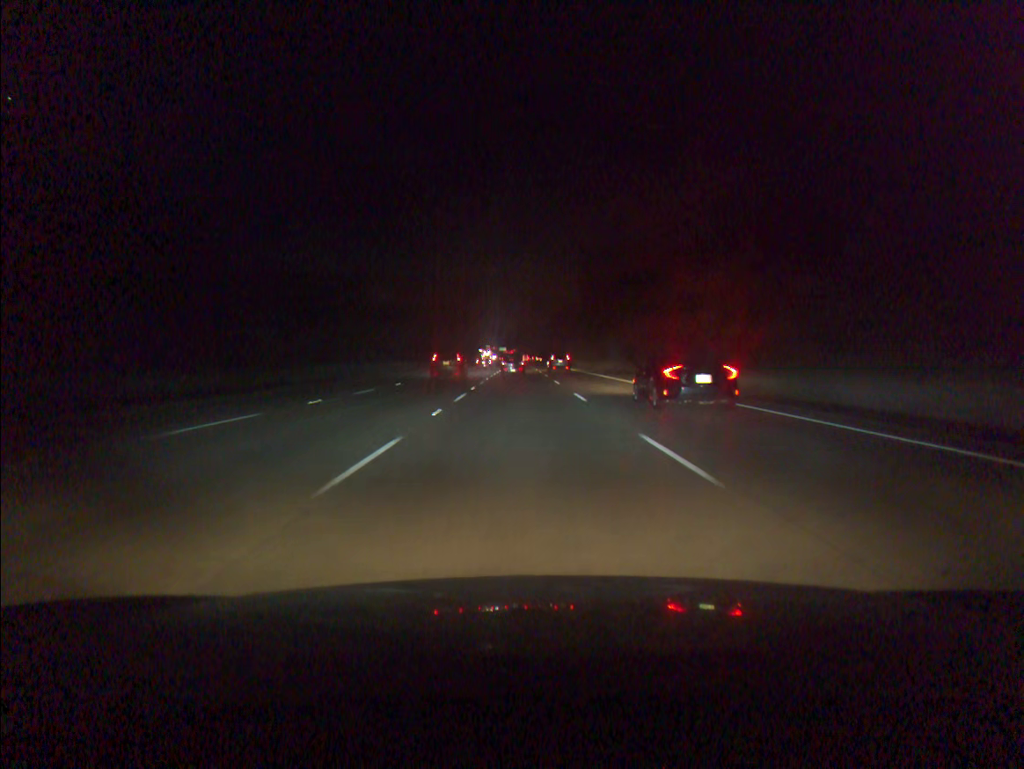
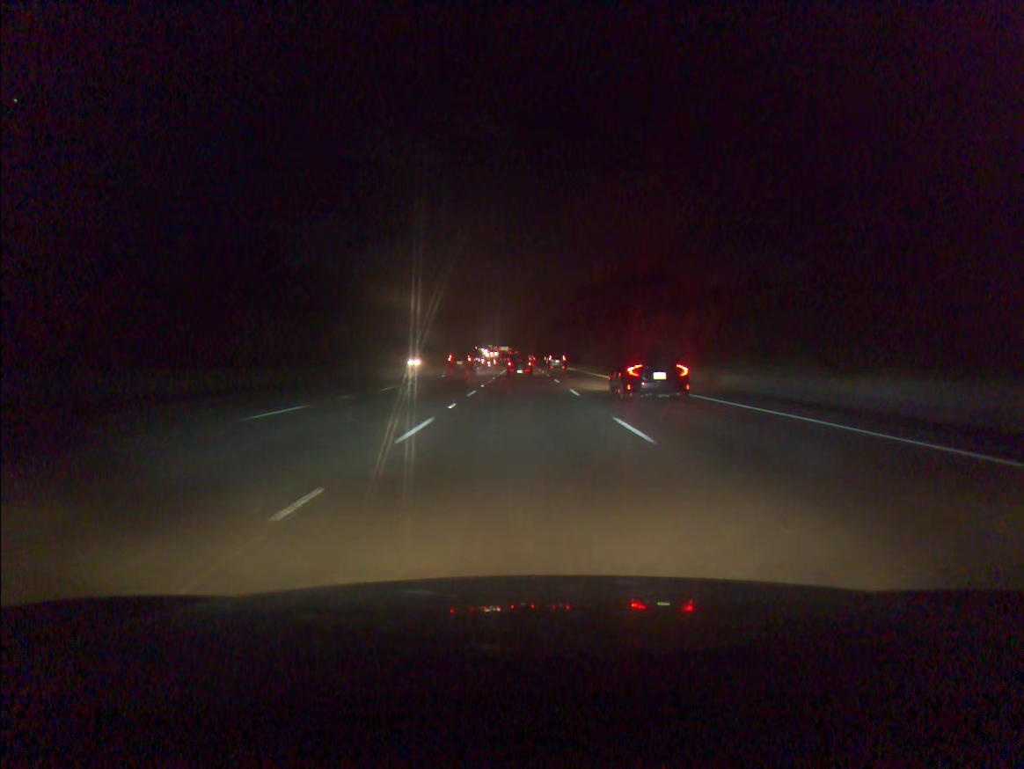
(-0.2, +83.8) m; 0°
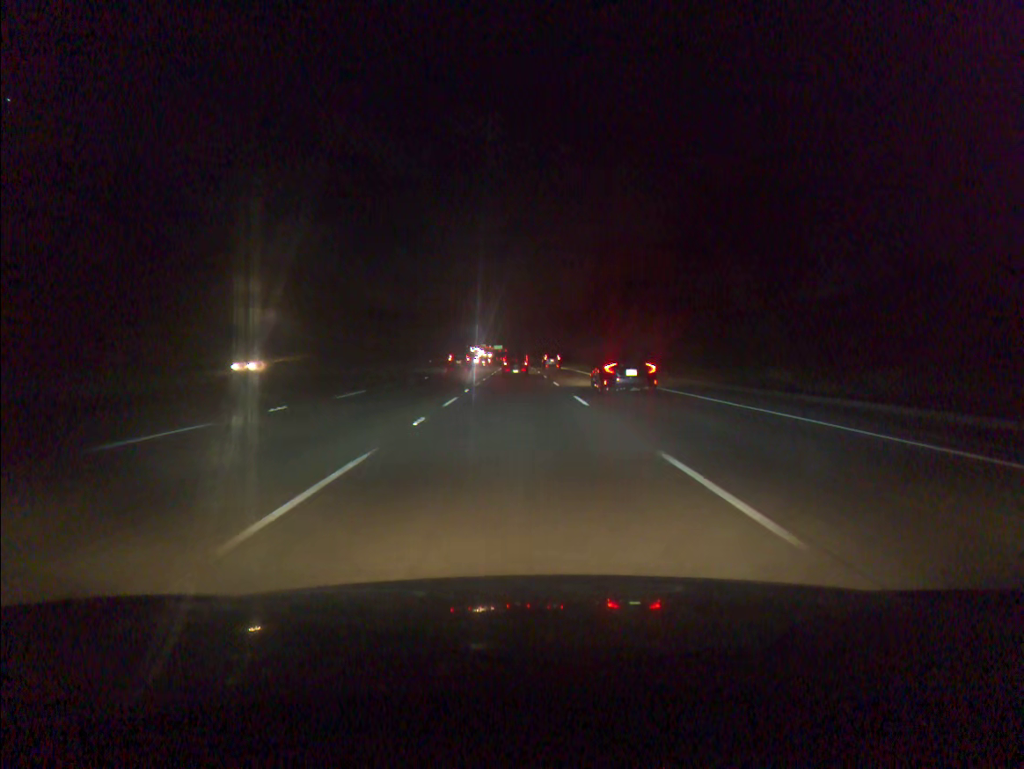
(+0.2, +49.9) m; 0°
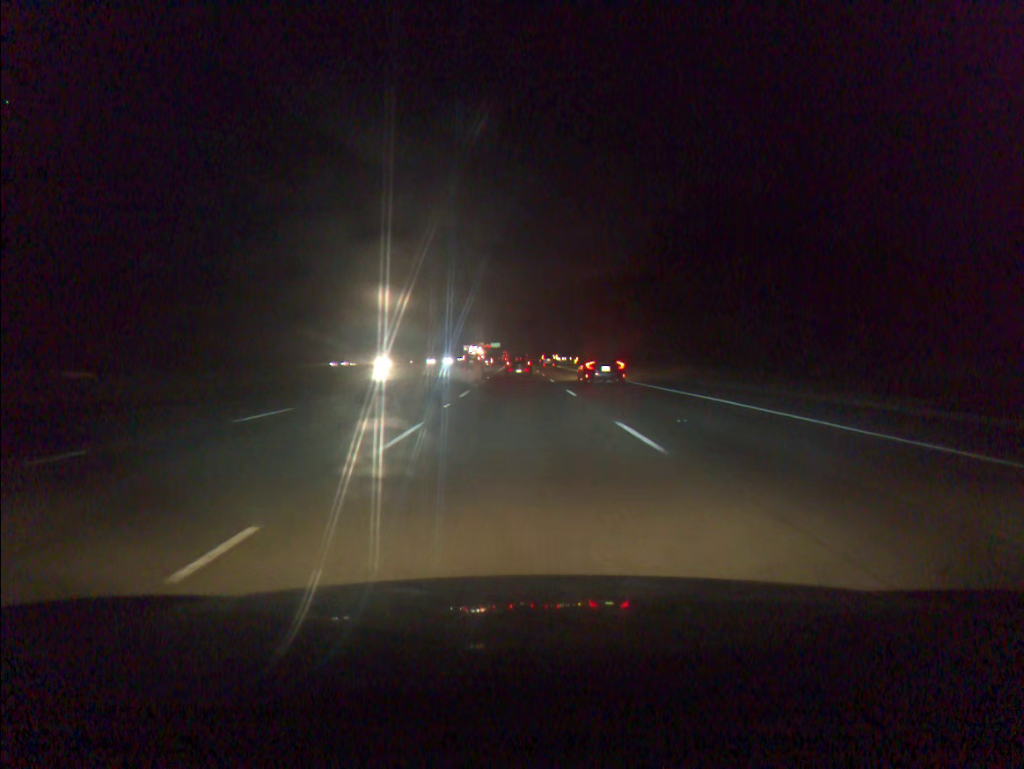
(-0.4, +82.5) m; 0°
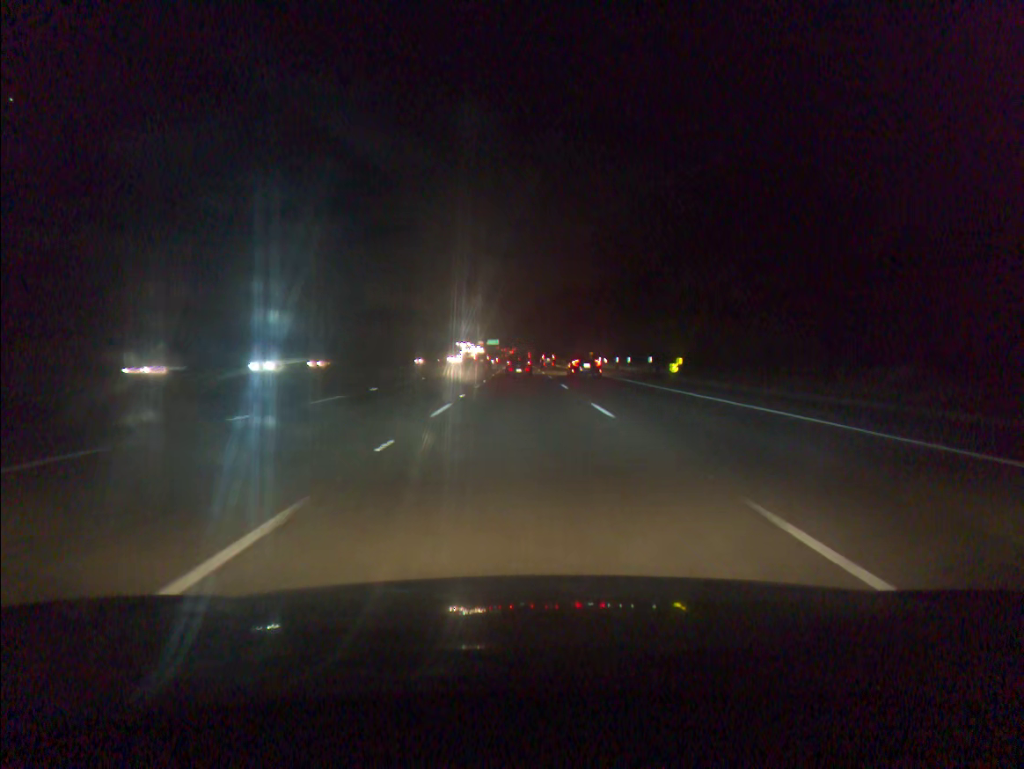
(-0.2, +81.8) m; 0°
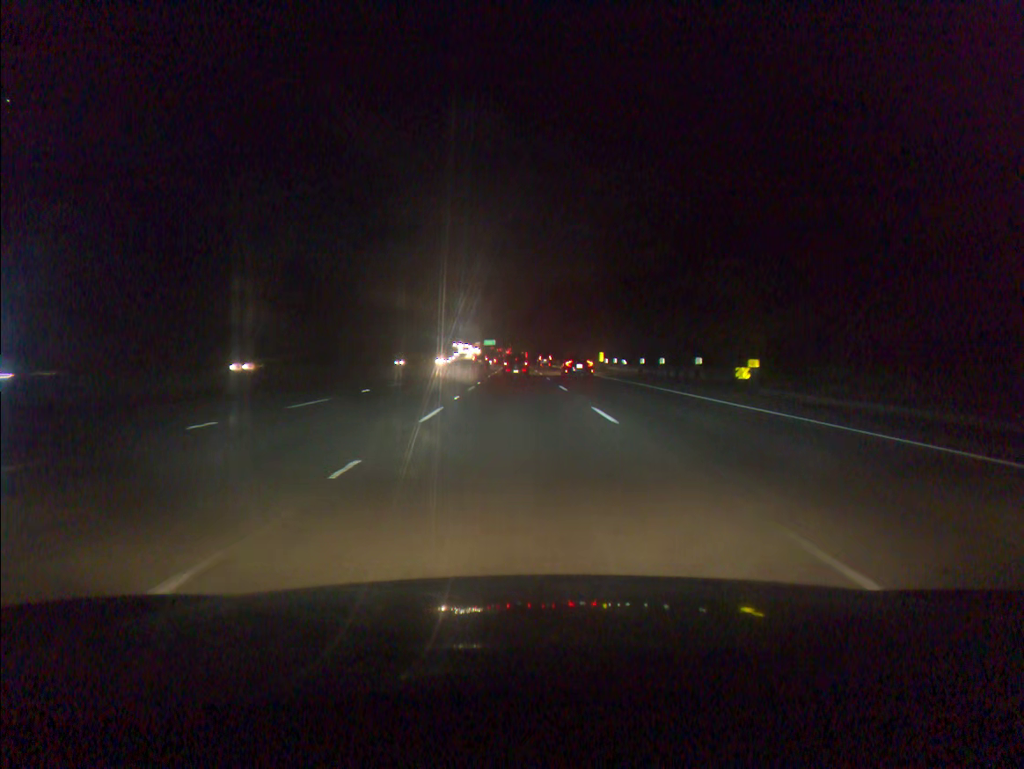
(0.0, +16.3) m; 0°
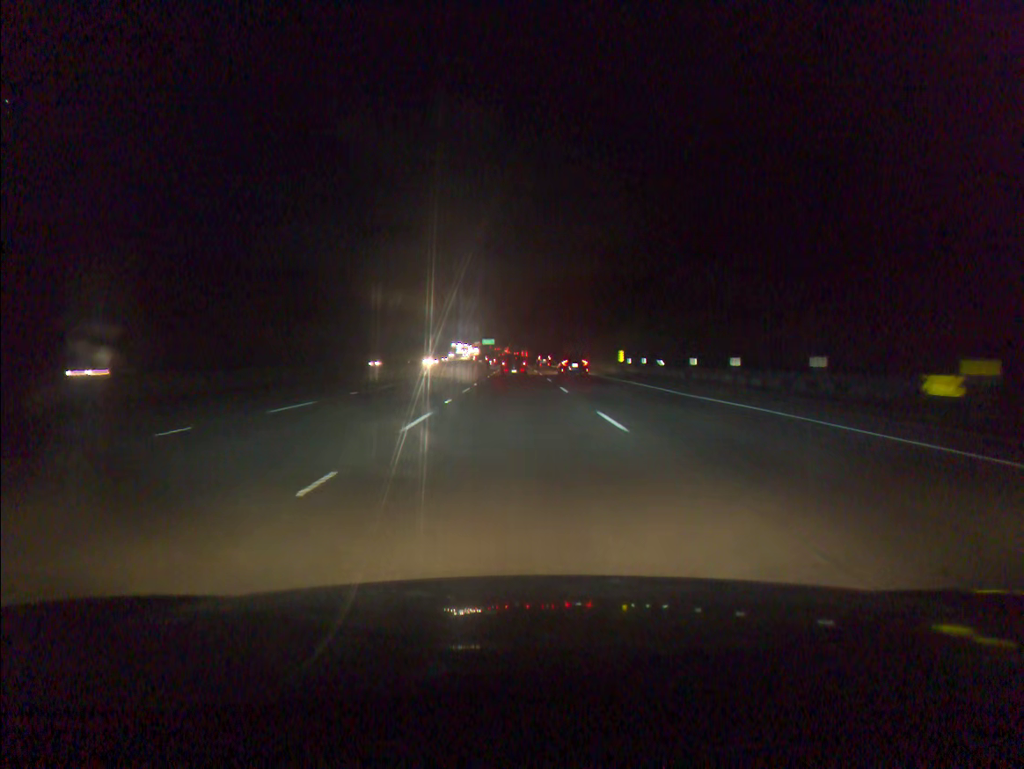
(0.0, +16.3) m; 0°
